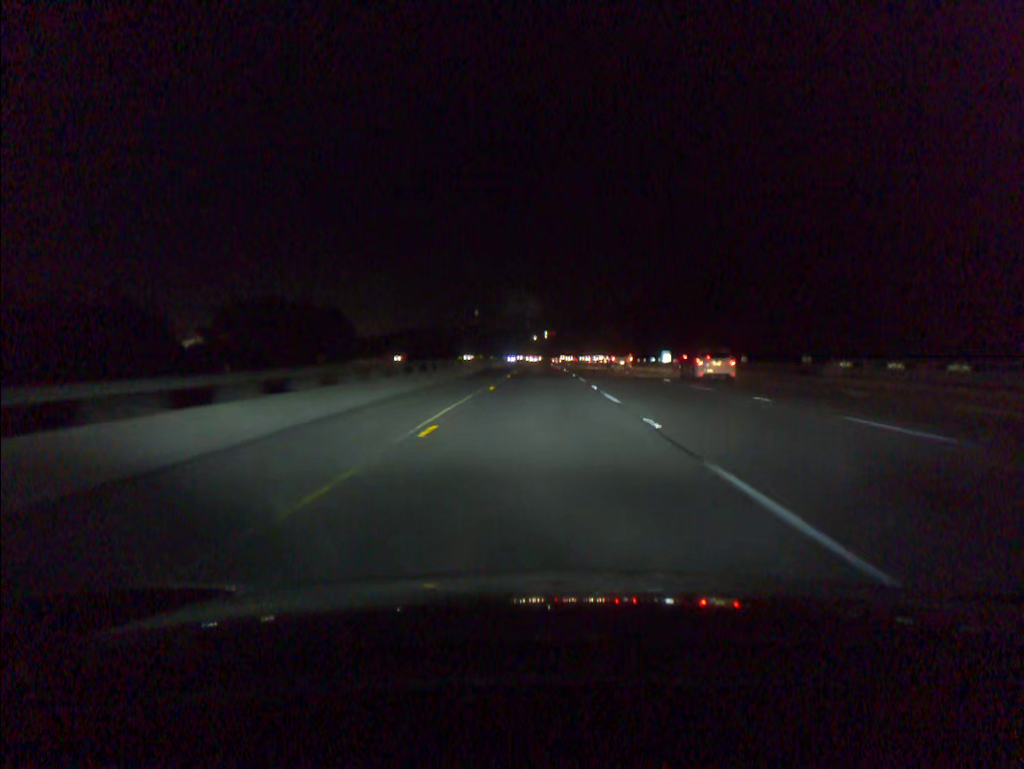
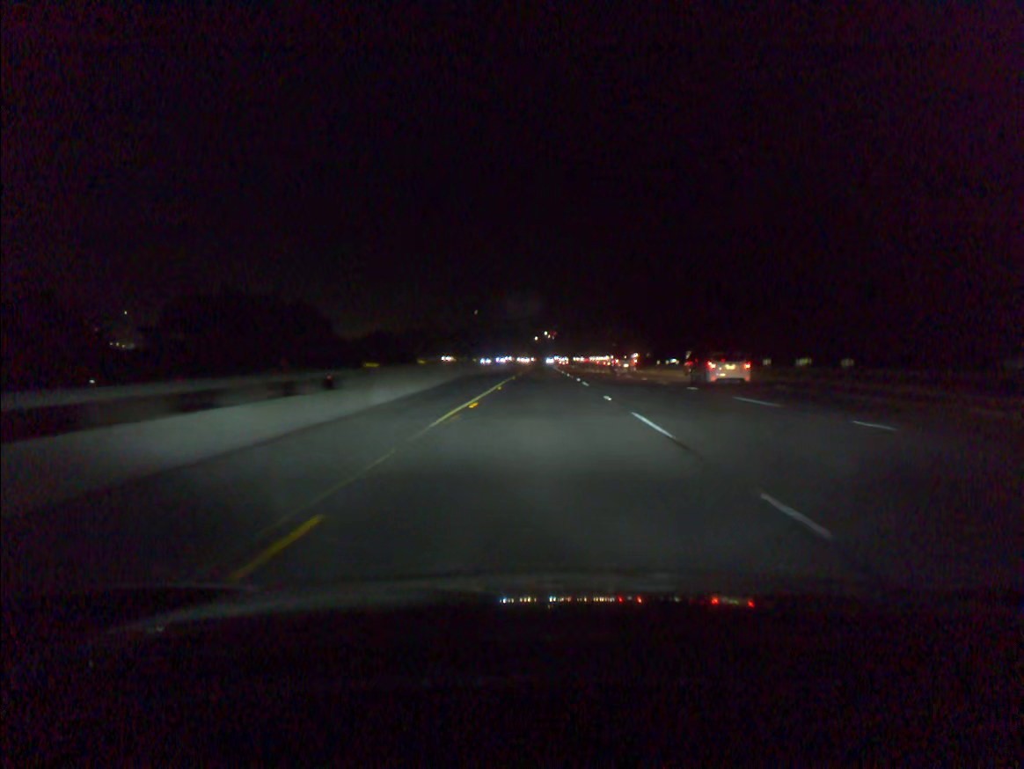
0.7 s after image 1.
(0.0, +21.4) m; 0°
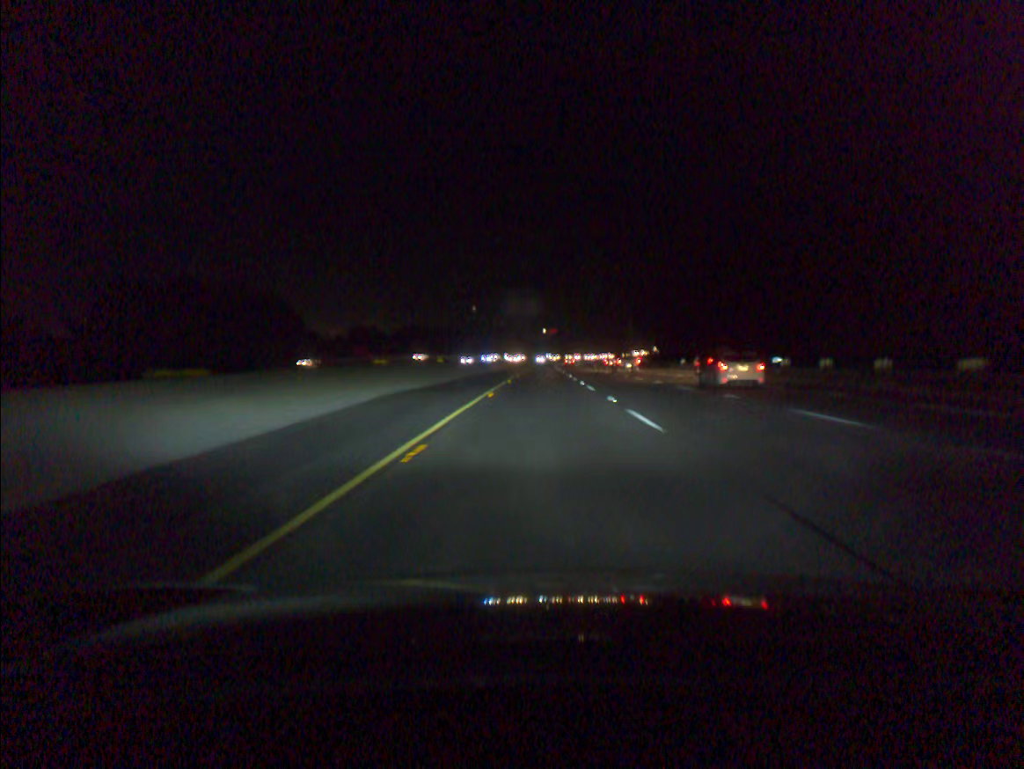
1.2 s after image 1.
(0.0, +19.8) m; 0°
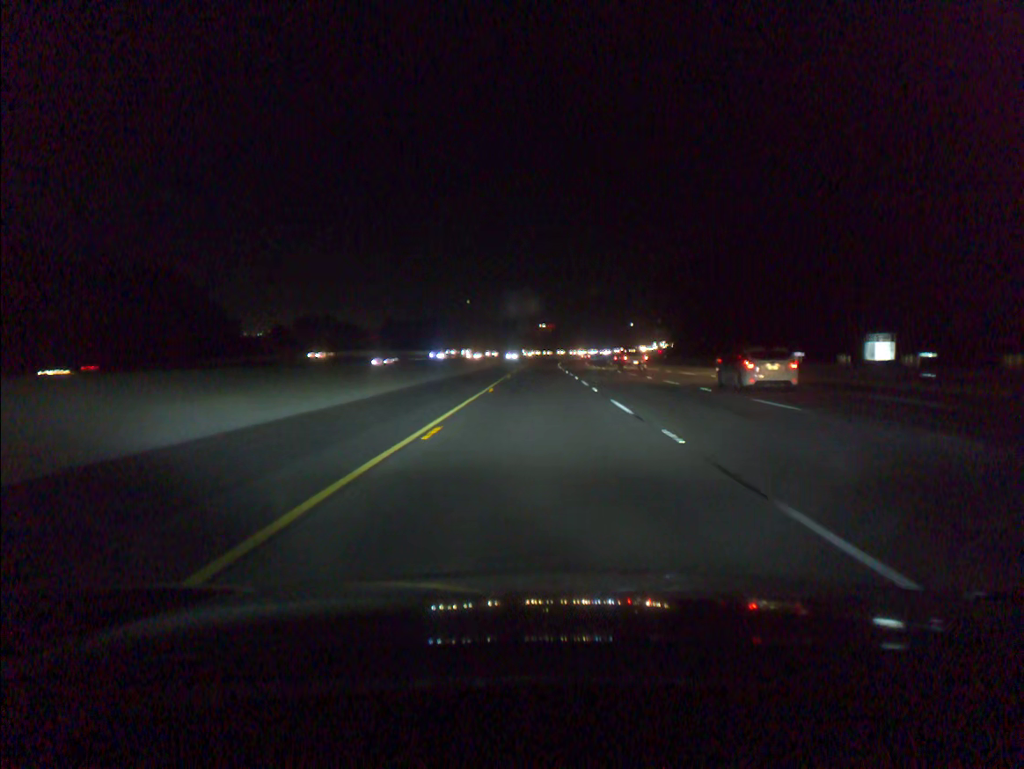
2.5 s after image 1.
(+0.1, +41.2) m; 0°
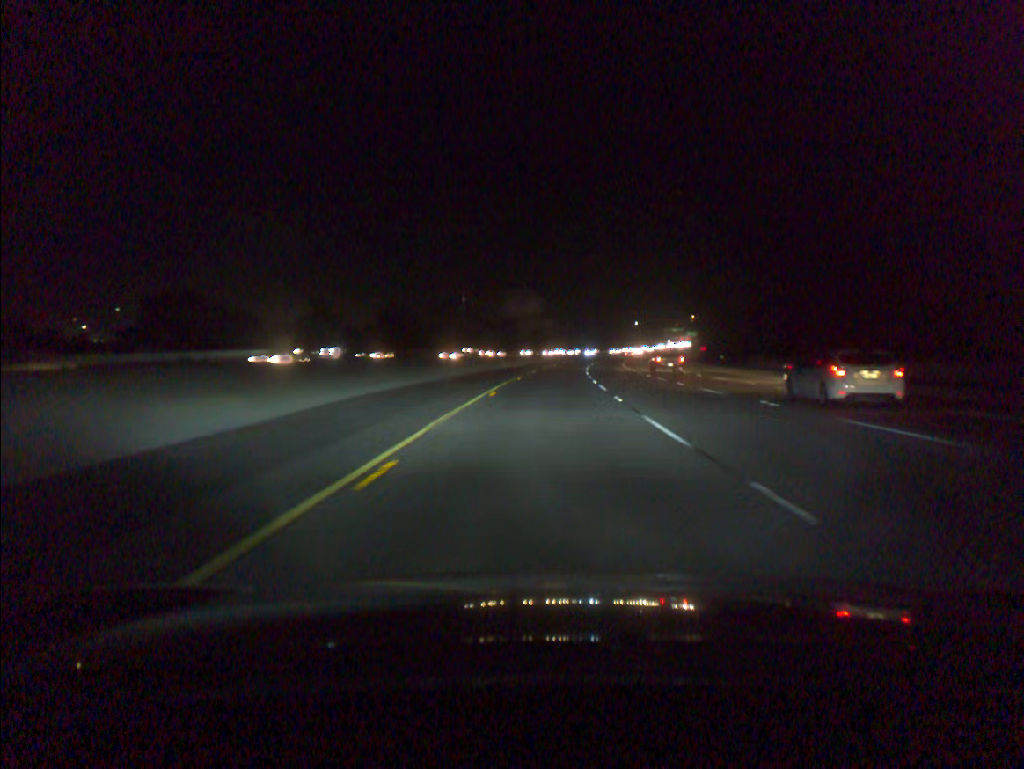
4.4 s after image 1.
(-0.1, +62.7) m; 0°
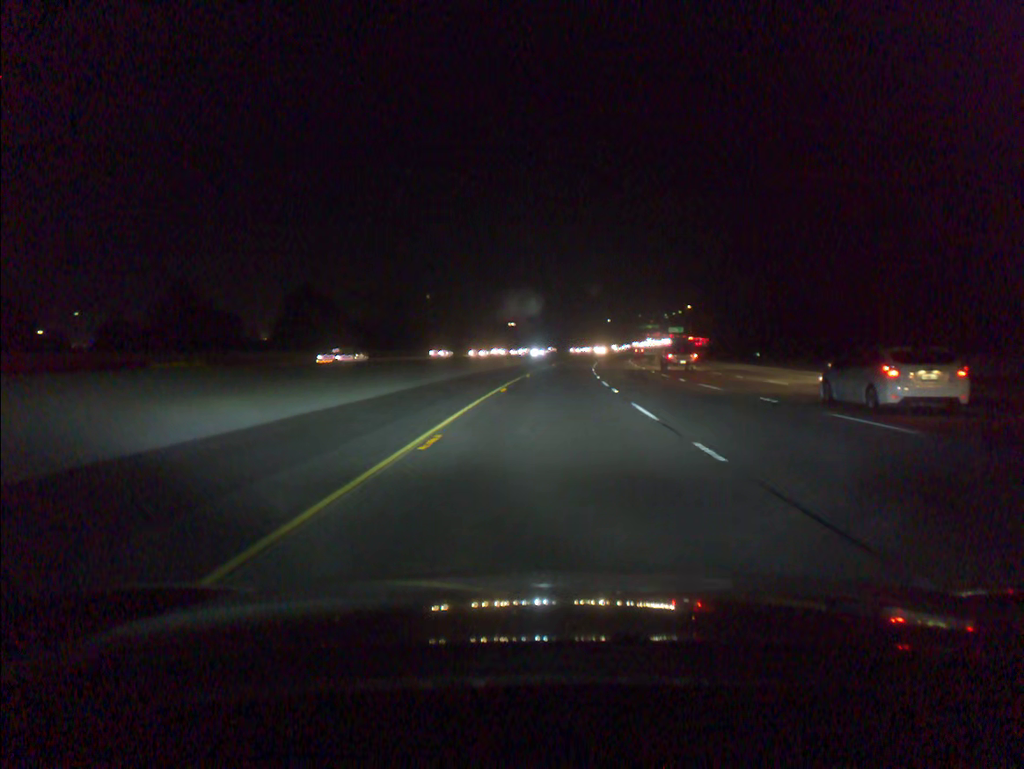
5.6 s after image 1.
(+0.6, +41.3) m; +2°
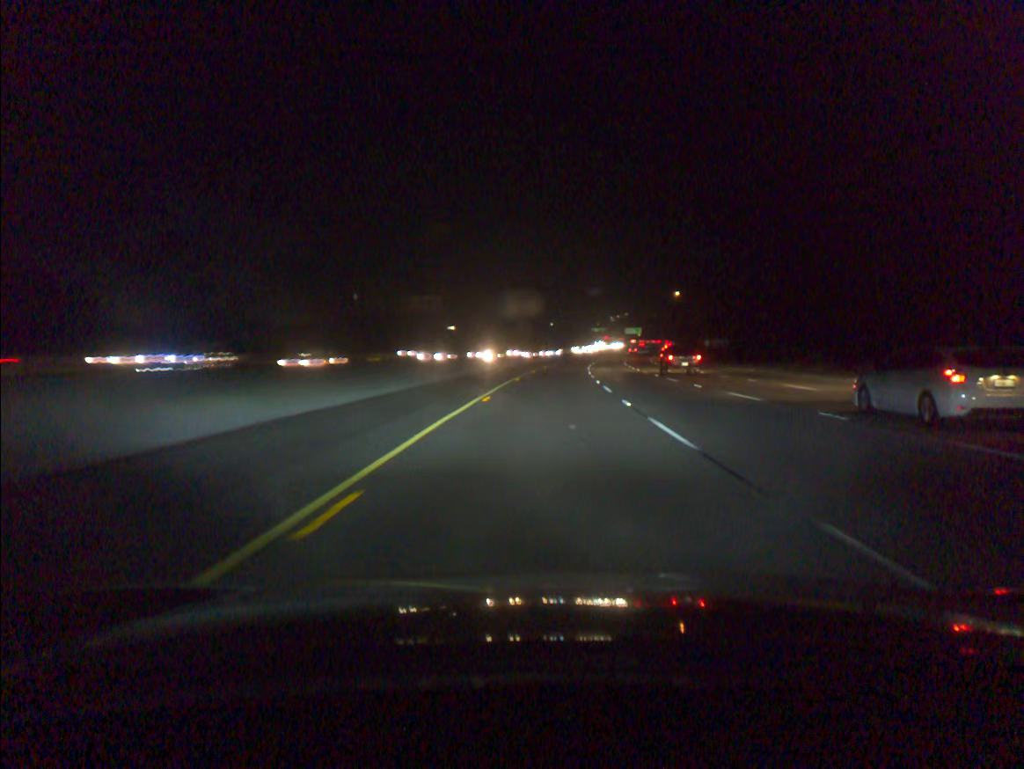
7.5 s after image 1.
(+2.3, +62.7) m; +4°
